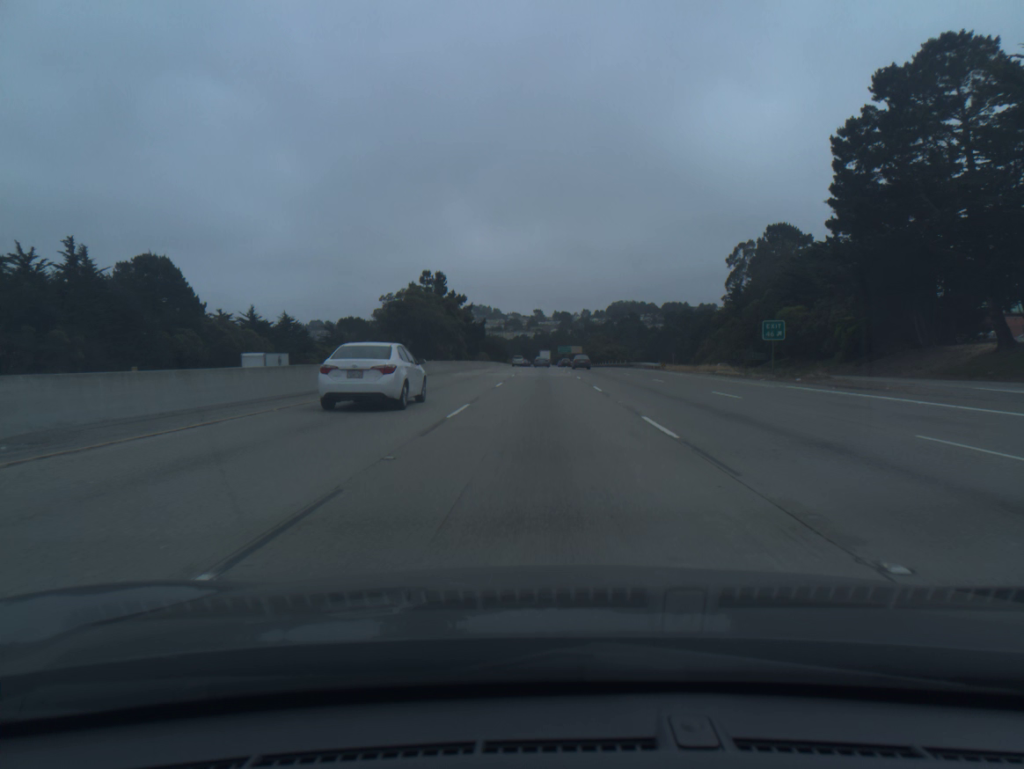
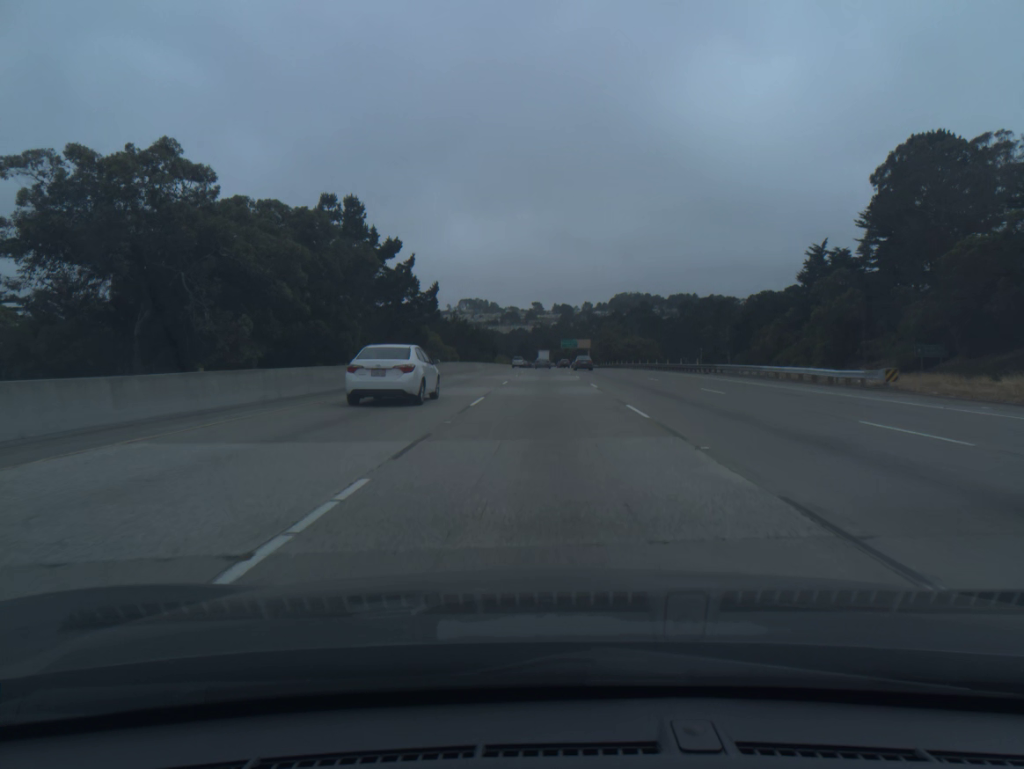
(0.0, +55.4) m; 0°
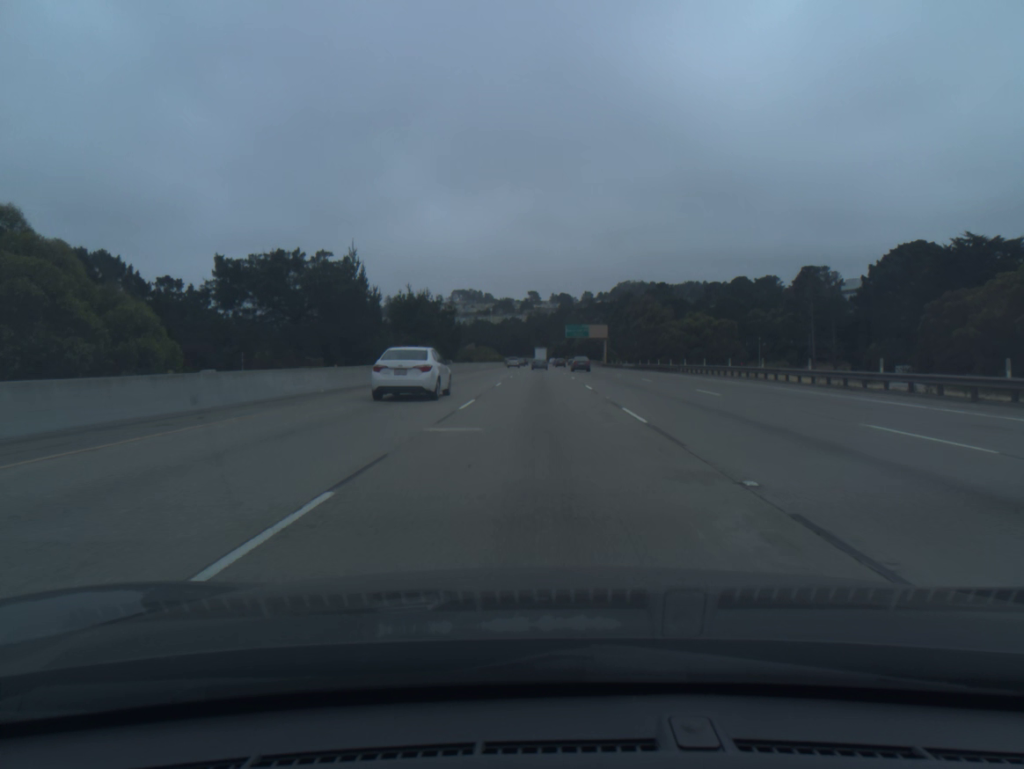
(+0.2, +73.9) m; 0°
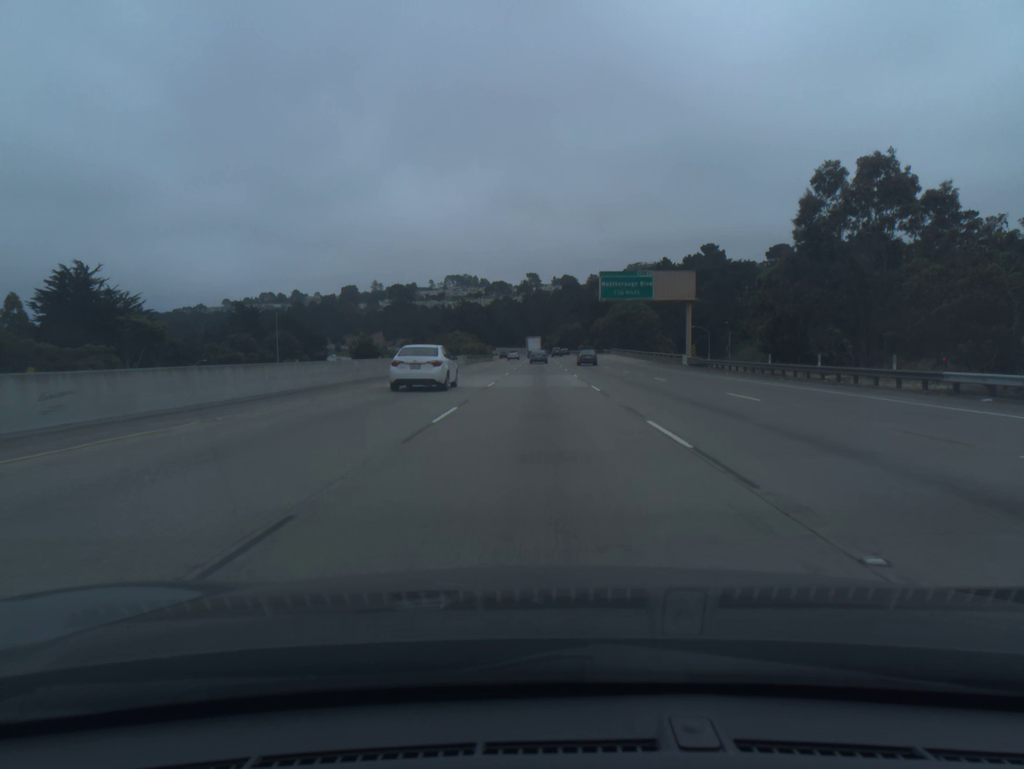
(-0.2, +92.4) m; 0°
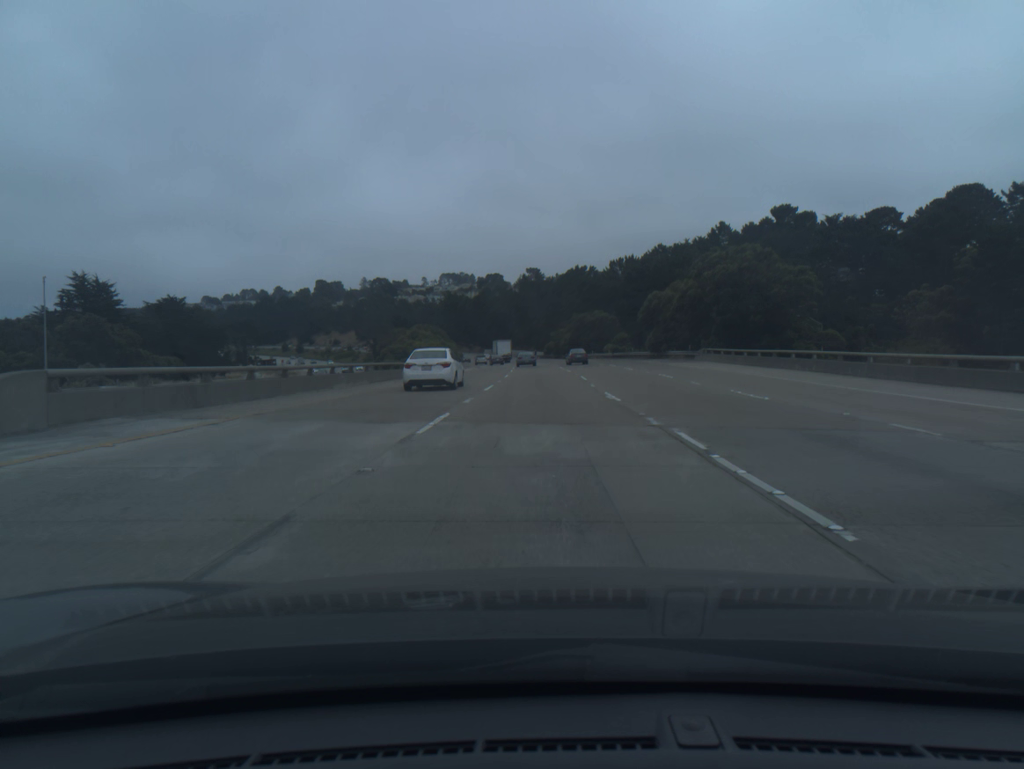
(-0.2, +73.3) m; 0°
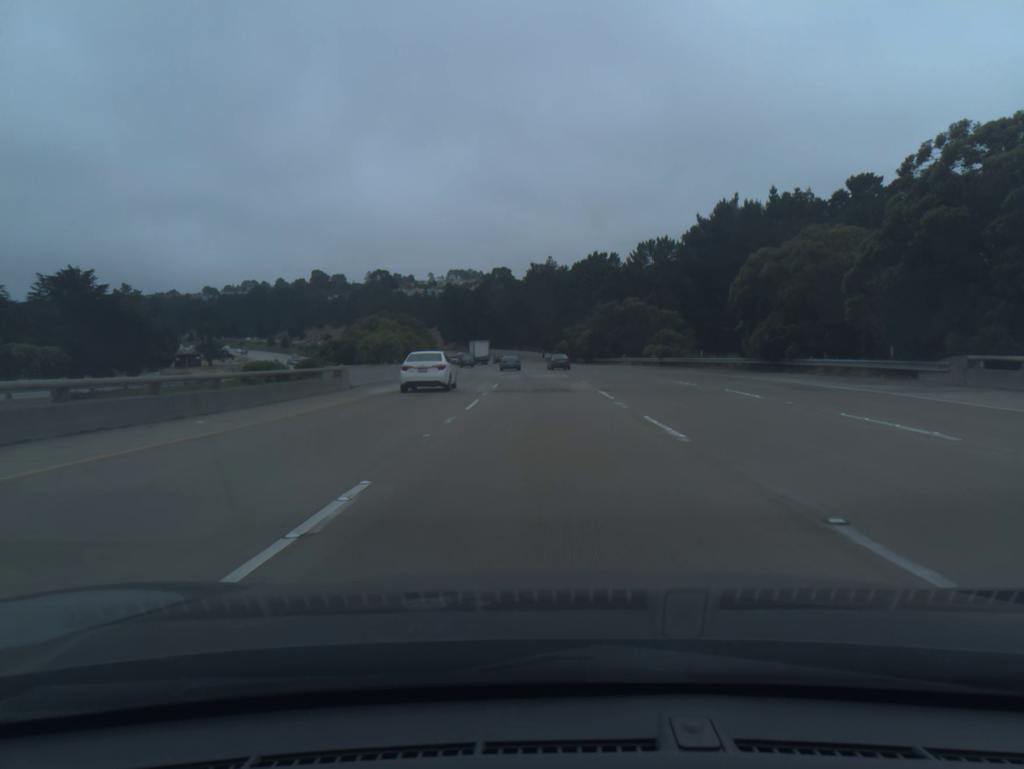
(-0.1, +36.3) m; -1°
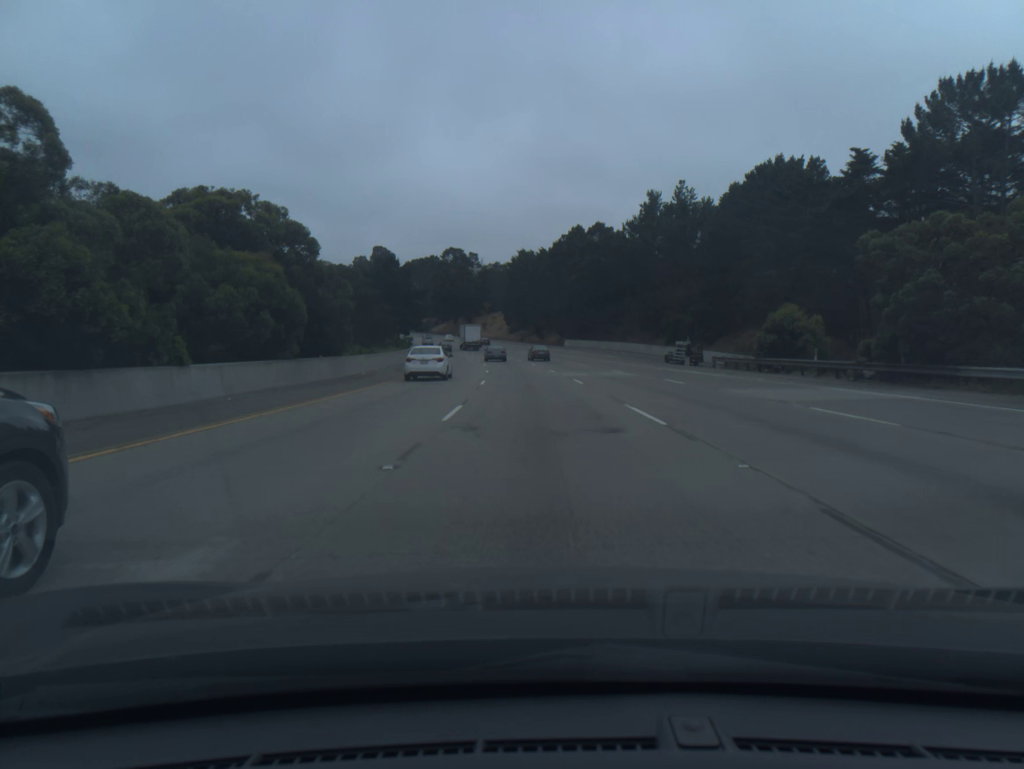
(-3.8, +89.9) m; -6°
